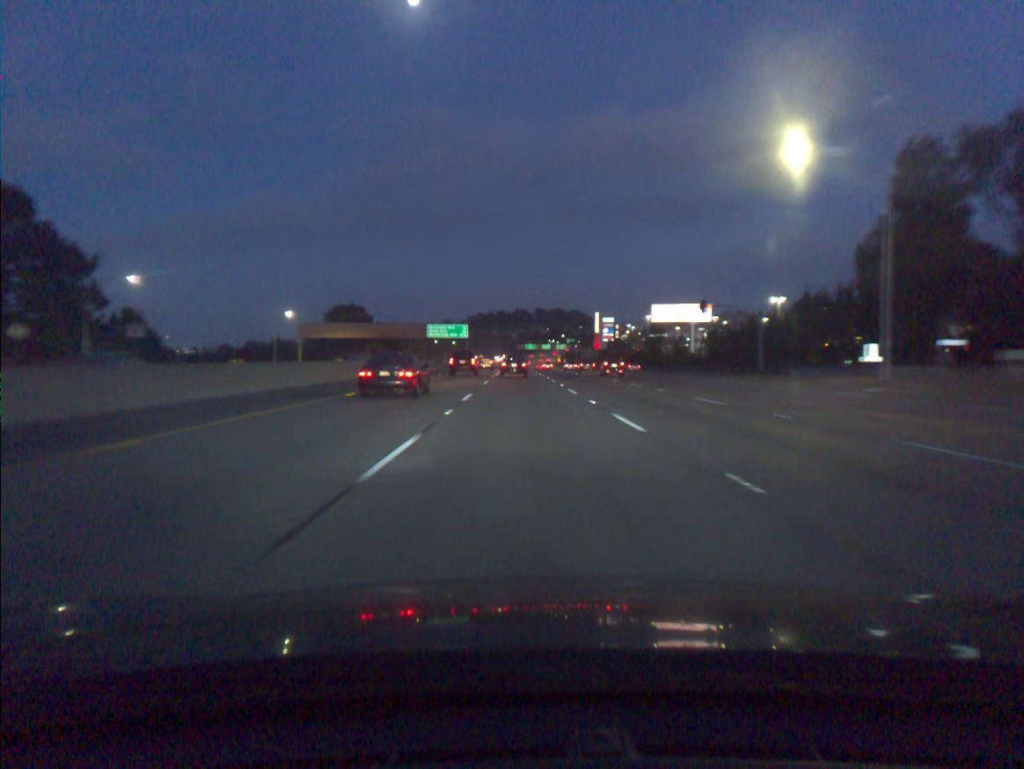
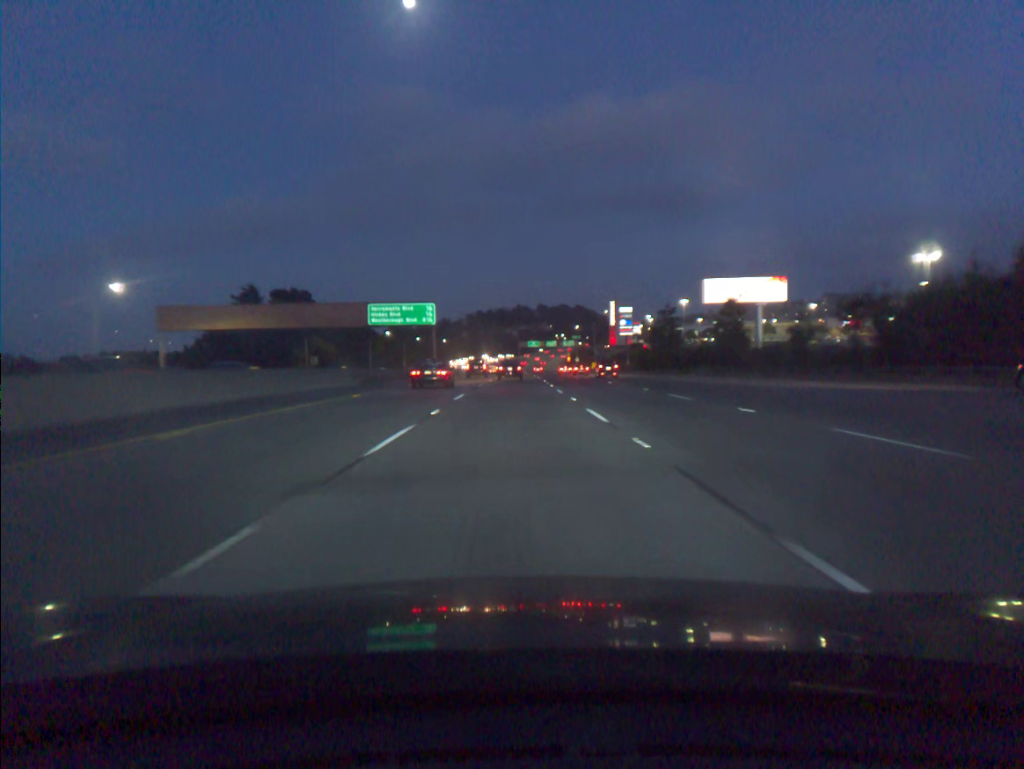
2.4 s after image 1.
(+0.2, +56.1) m; 0°
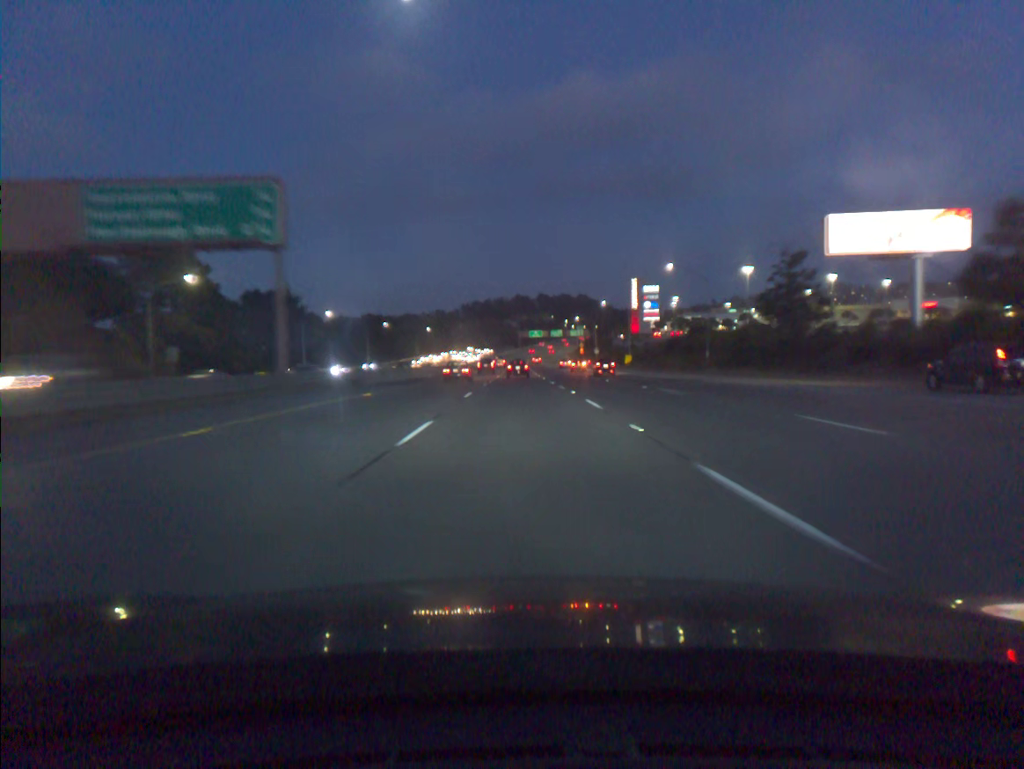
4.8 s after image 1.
(-0.3, +57.7) m; 0°
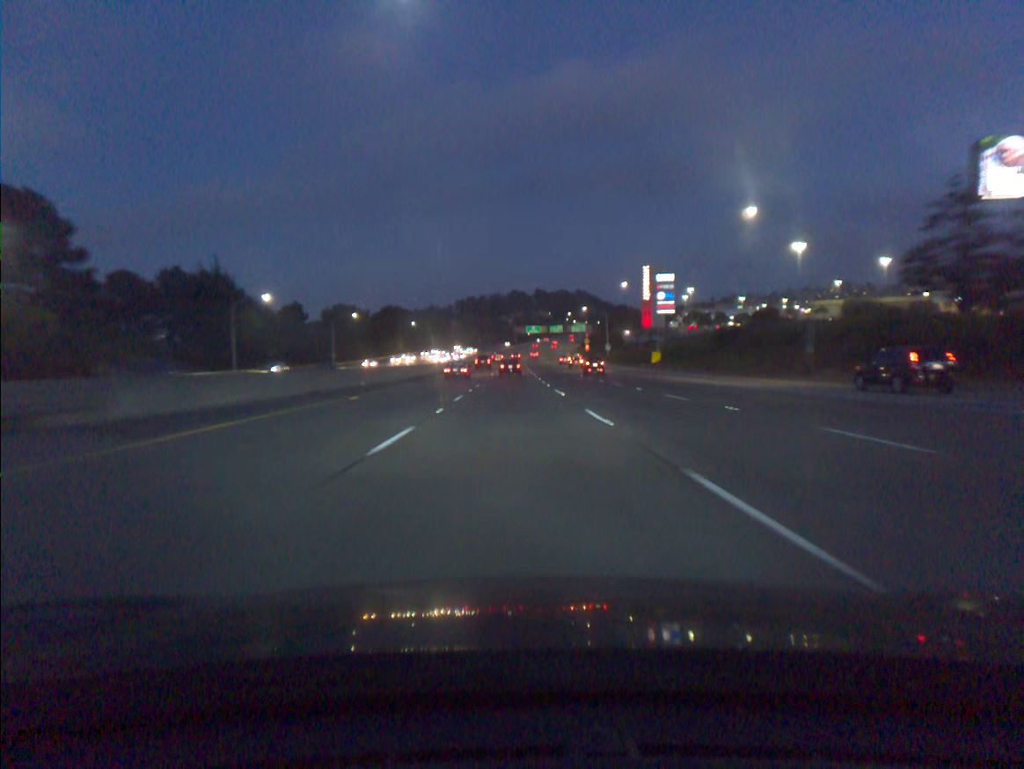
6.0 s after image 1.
(+0.1, +29.7) m; 0°
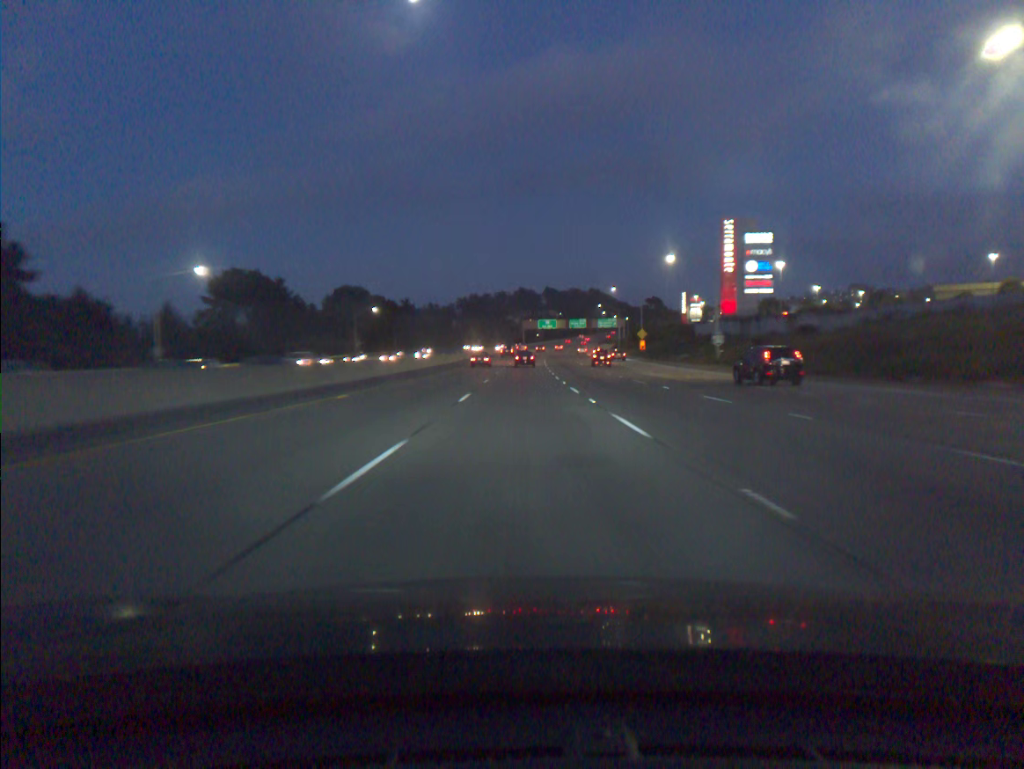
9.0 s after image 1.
(-0.7, +76.8) m; -1°
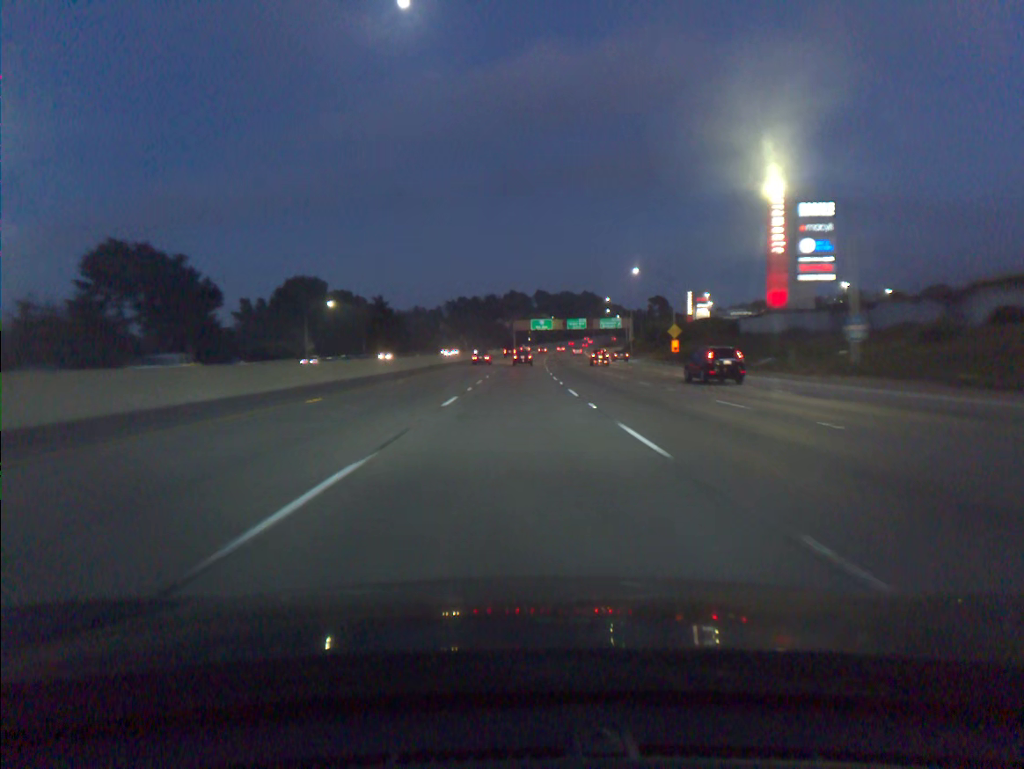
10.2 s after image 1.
(+0.2, +31.5) m; +1°
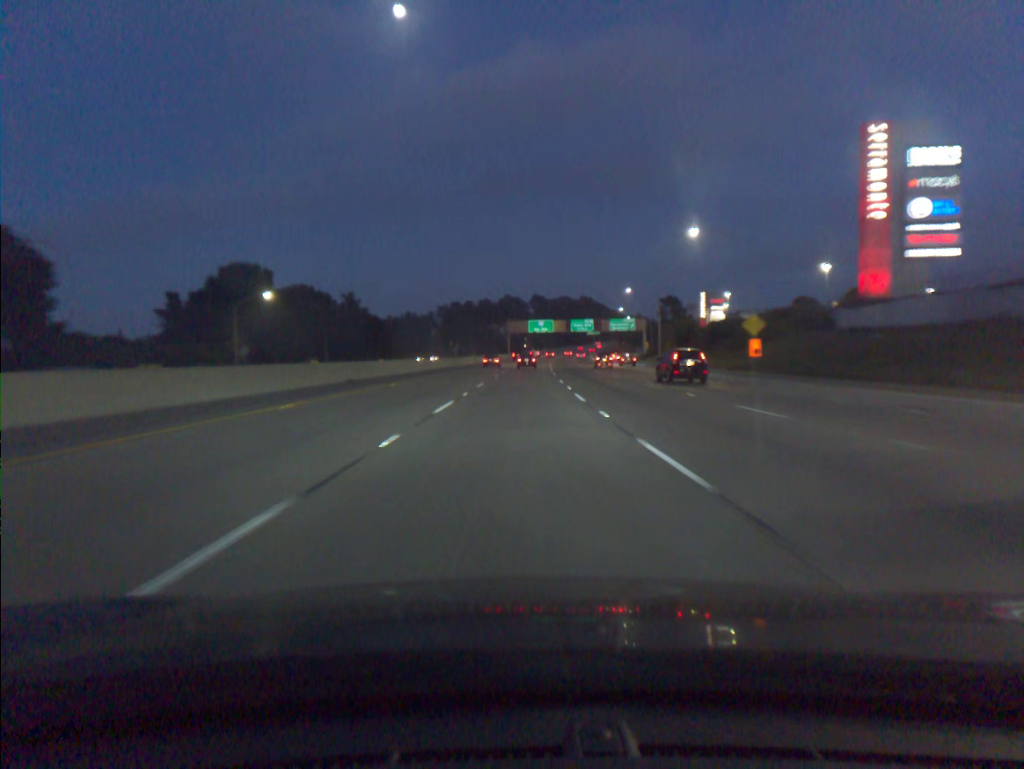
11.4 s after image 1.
(+0.1, +31.7) m; 0°
